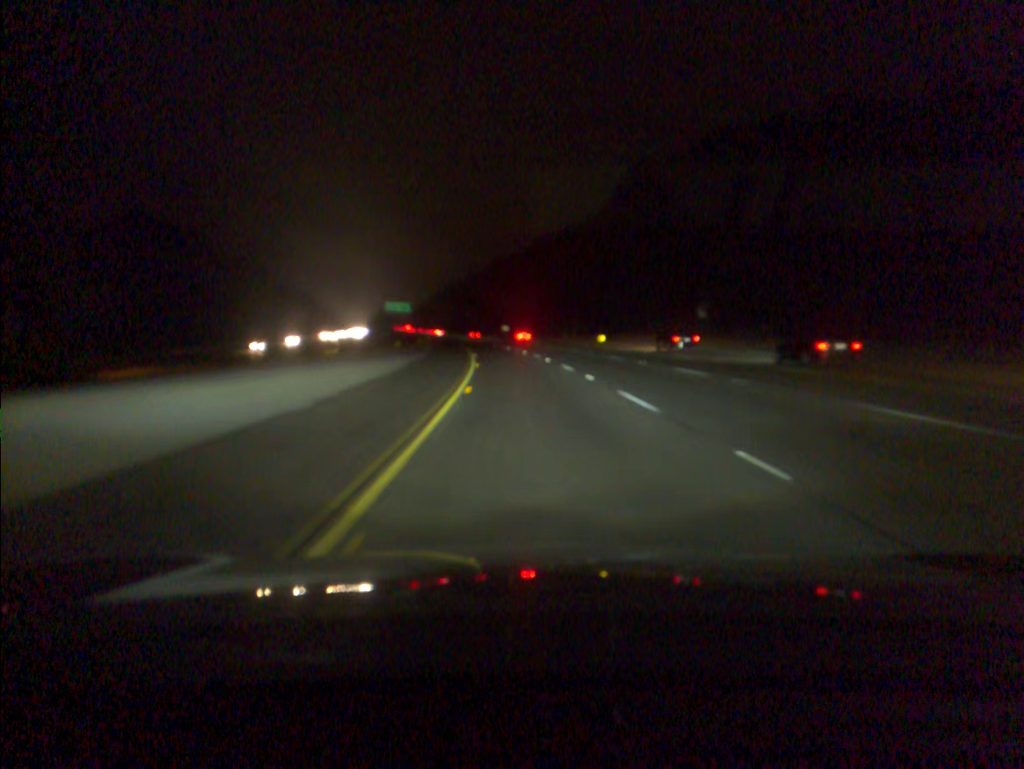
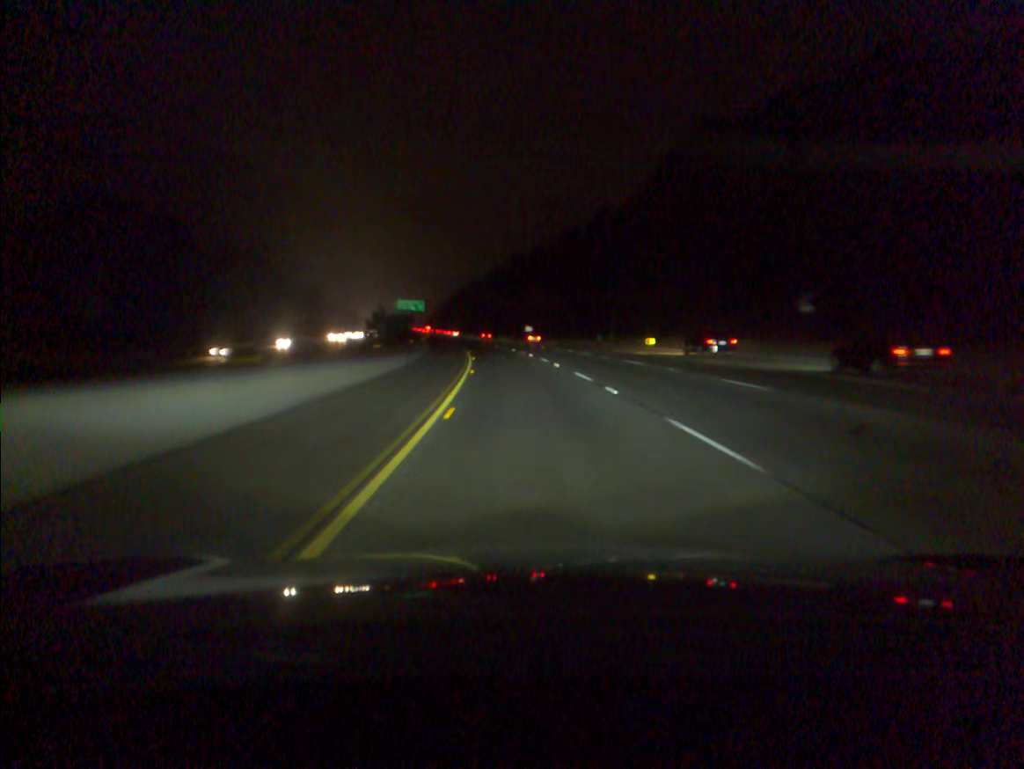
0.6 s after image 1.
(-0.3, +20.1) m; -2°
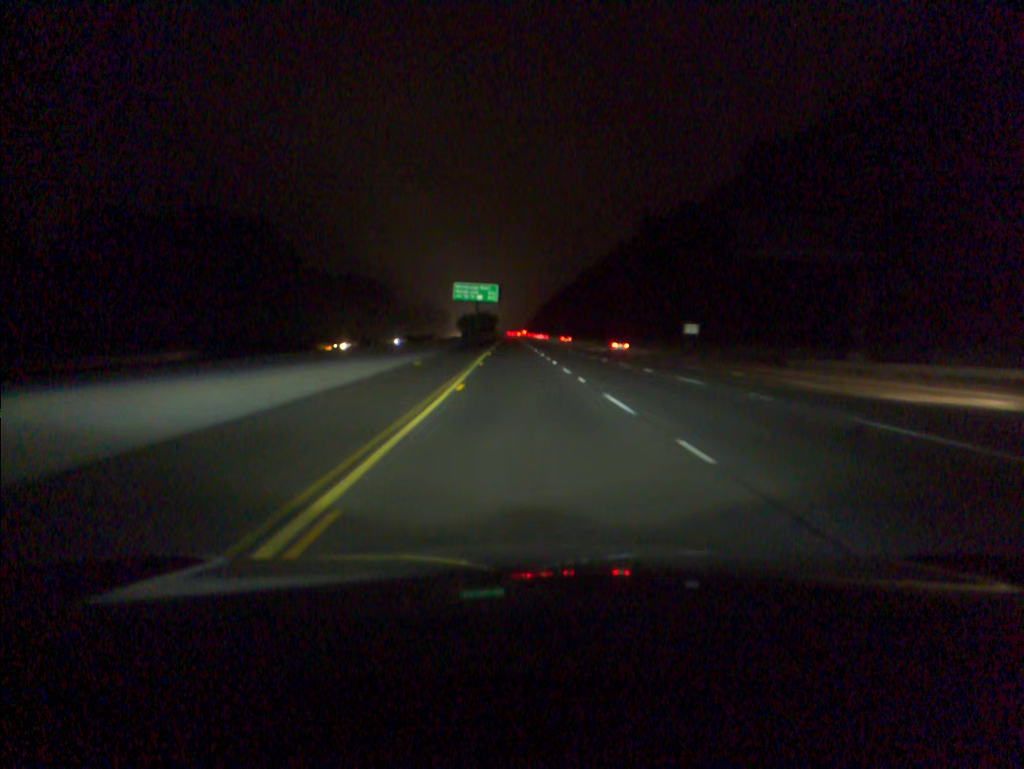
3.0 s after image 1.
(-5.3, +80.9) m; -8°
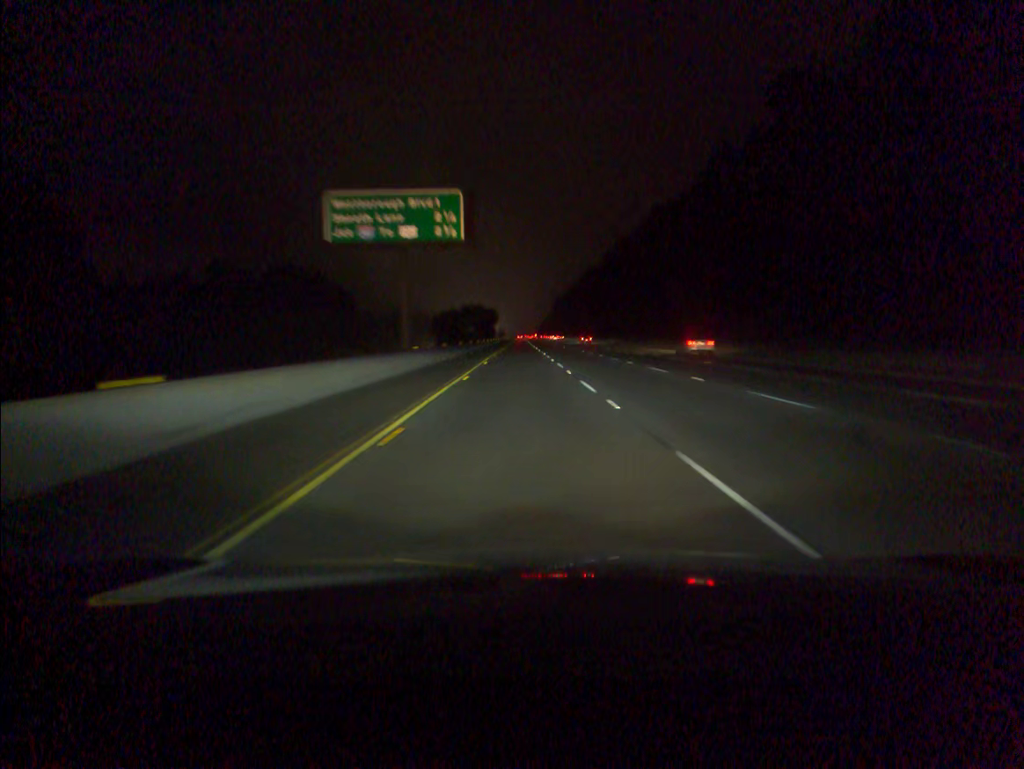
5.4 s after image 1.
(-1.0, +82.3) m; -1°
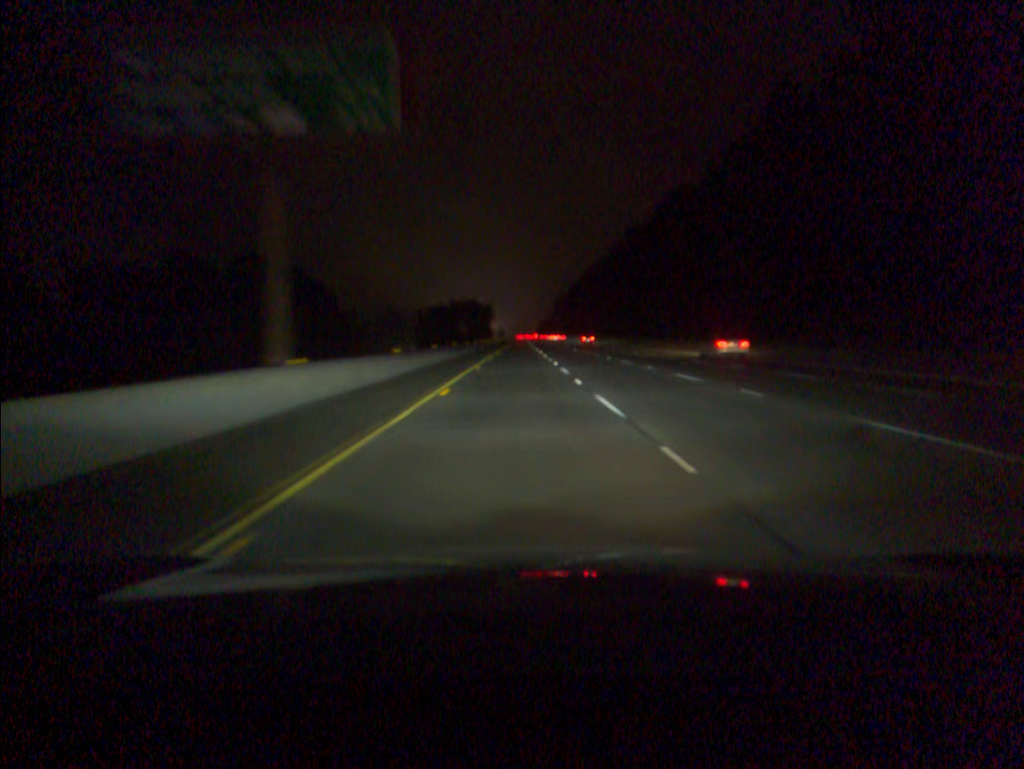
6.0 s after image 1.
(0.0, +20.7) m; 0°
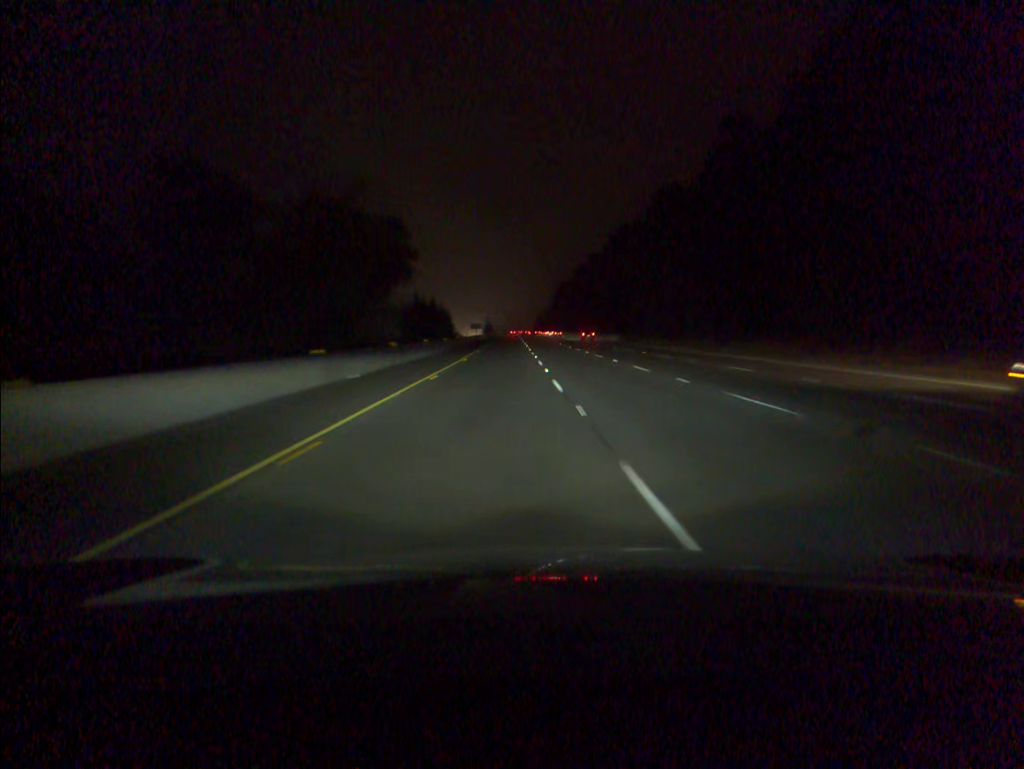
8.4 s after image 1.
(+0.2, +82.8) m; 0°
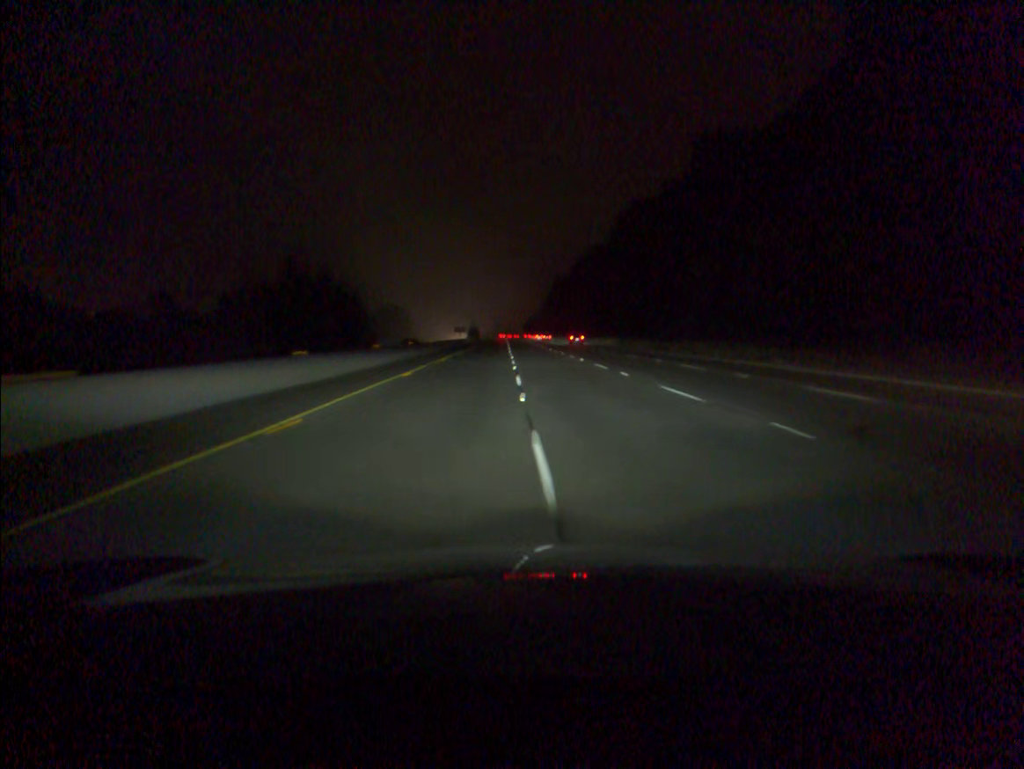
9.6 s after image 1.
(+0.3, +41.2) m; +1°
